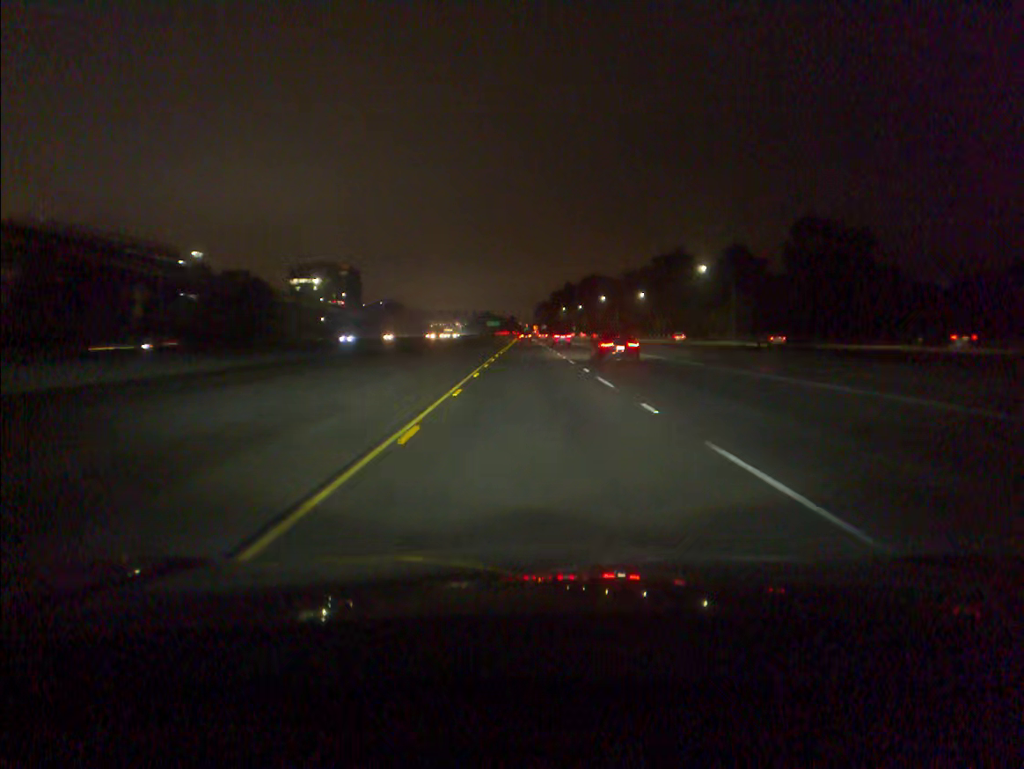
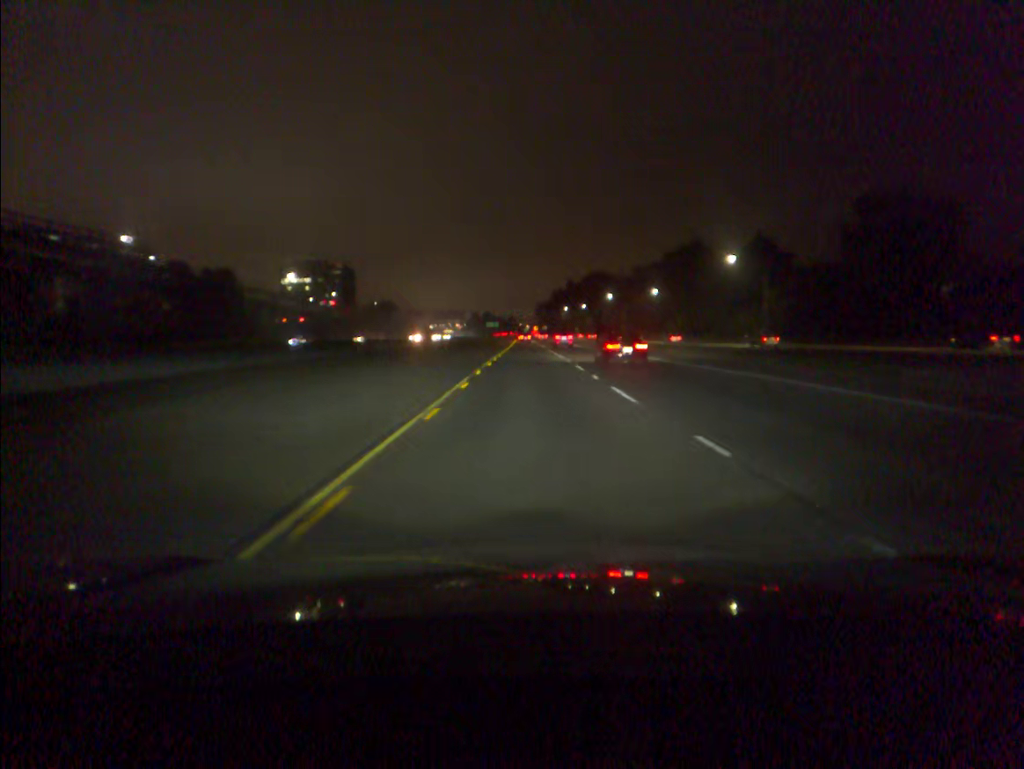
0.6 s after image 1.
(0.0, +19.3) m; 0°
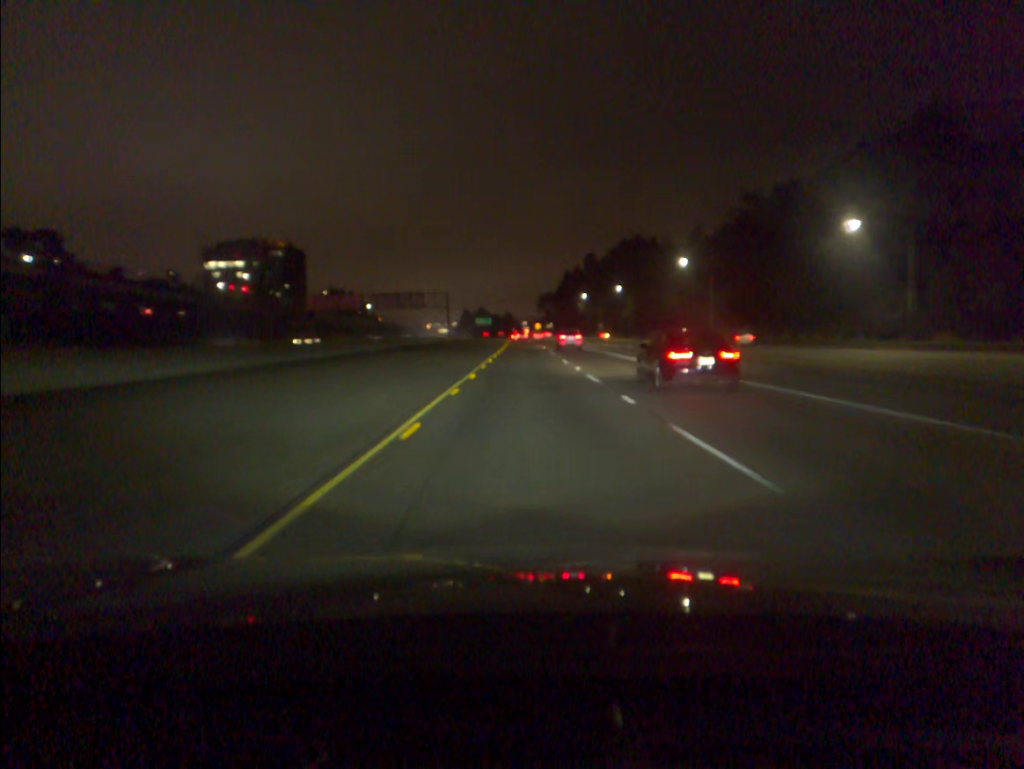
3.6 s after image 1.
(0.0, +96.4) m; 0°
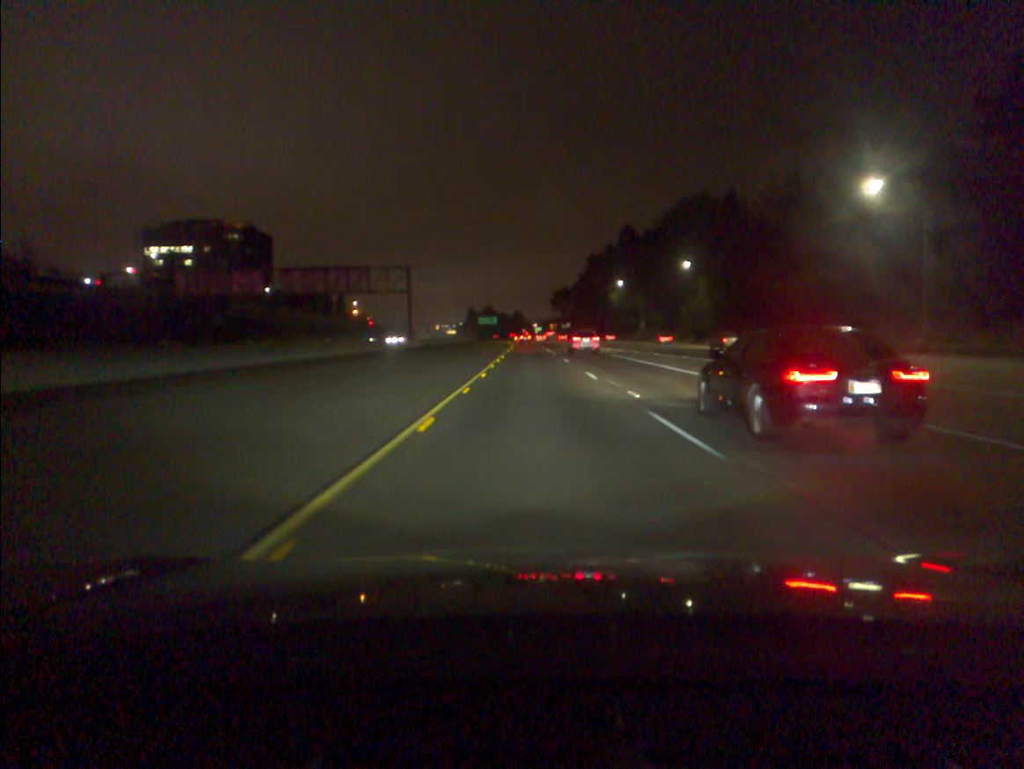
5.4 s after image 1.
(-0.2, +57.6) m; -1°
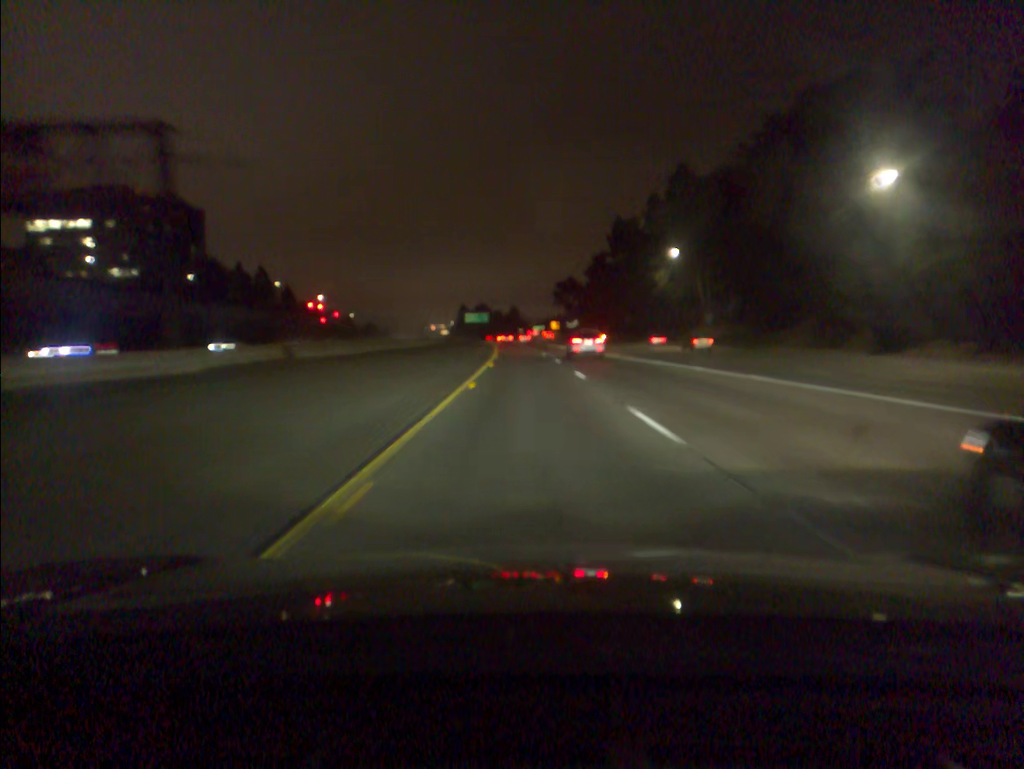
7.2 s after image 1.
(+0.1, +57.9) m; 0°
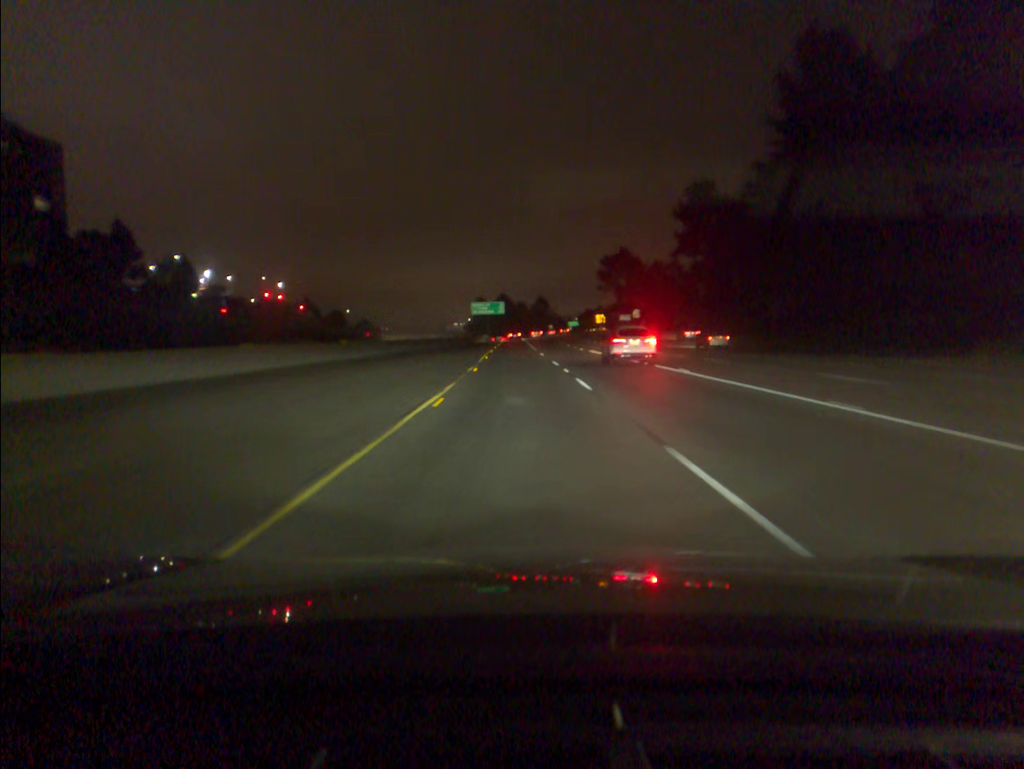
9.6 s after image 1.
(-1.1, +78.2) m; -2°
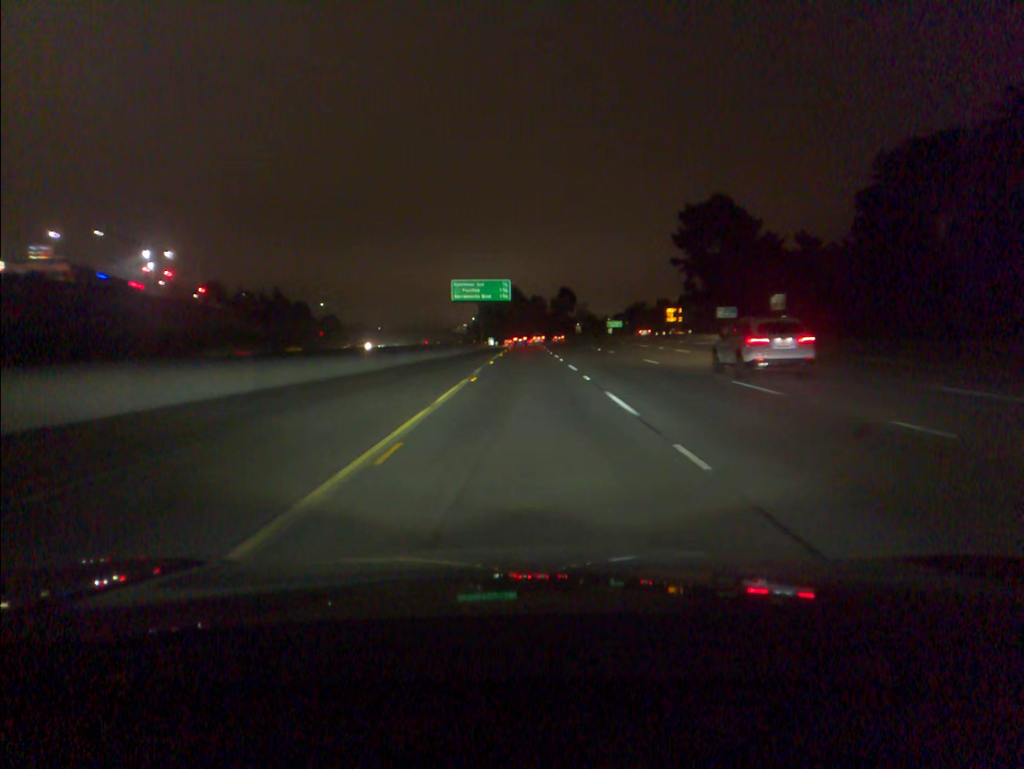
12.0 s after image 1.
(-1.3, +79.4) m; -1°
